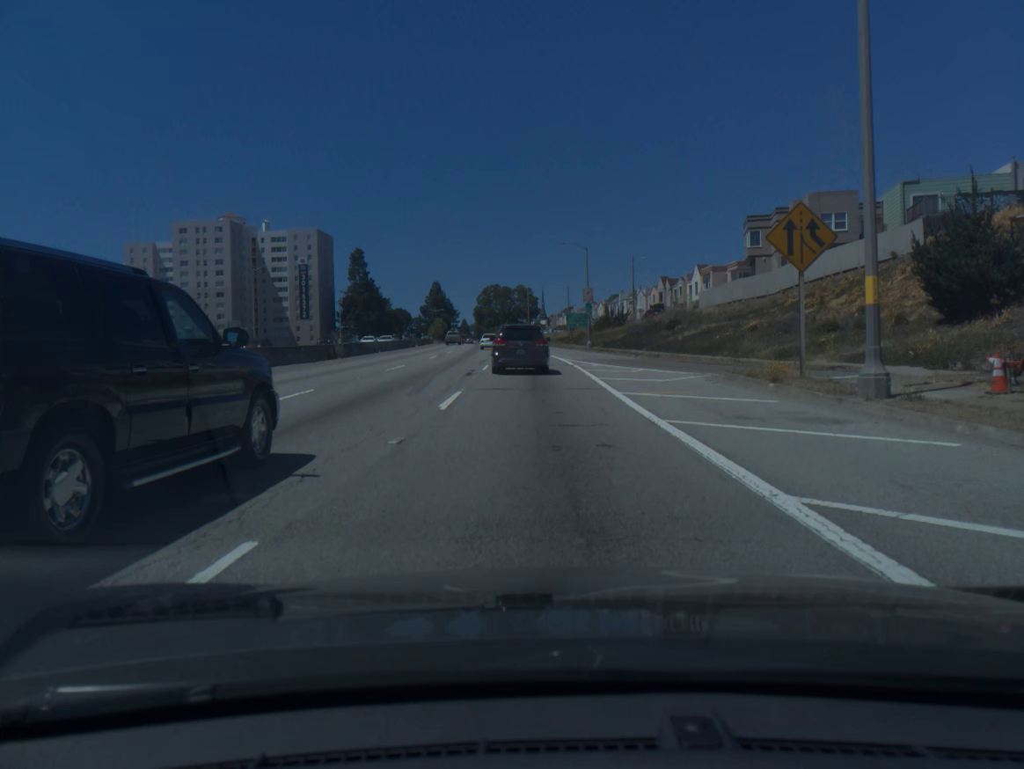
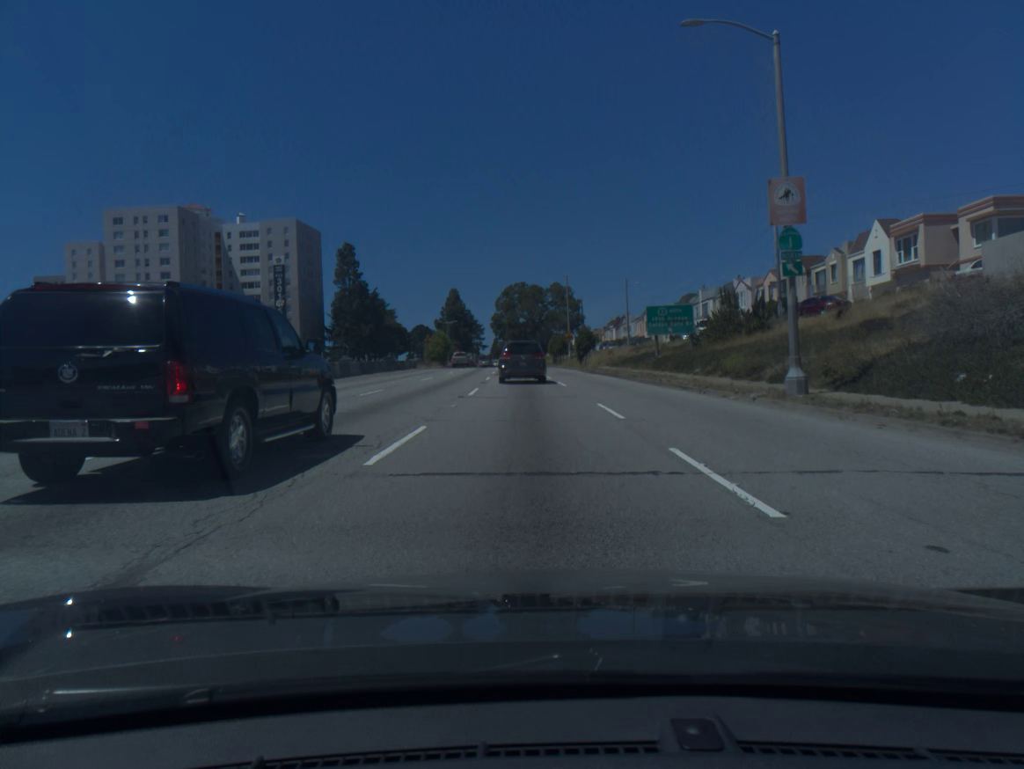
(-1.0, +50.6) m; -2°
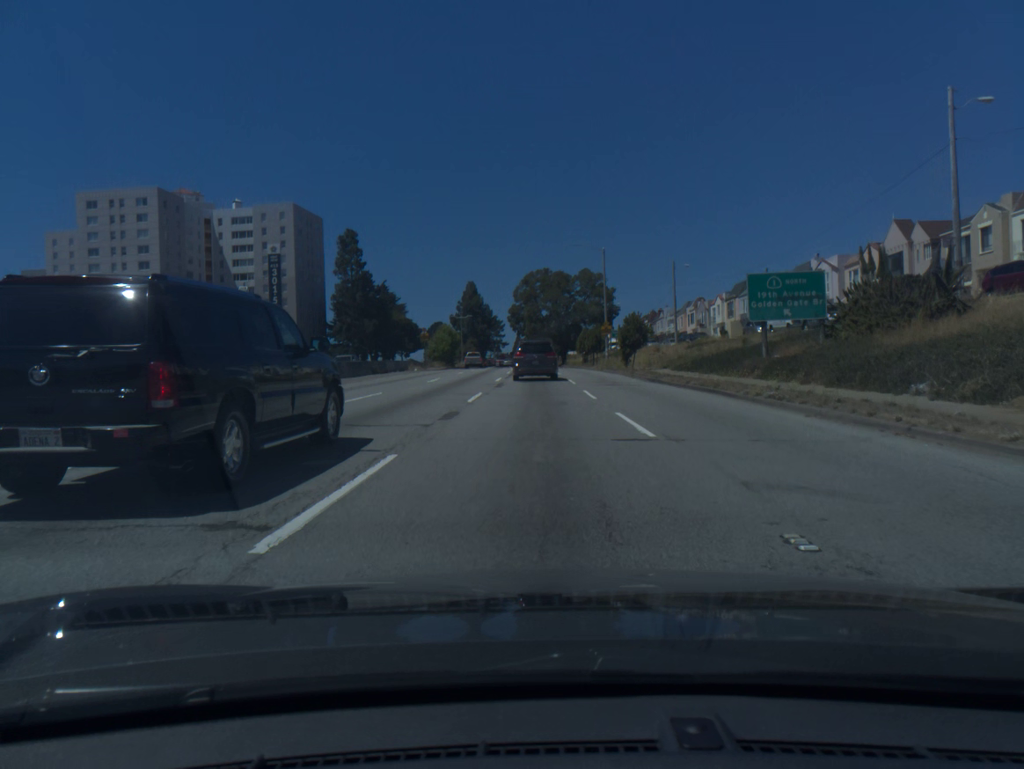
(-0.3, +19.0) m; -2°
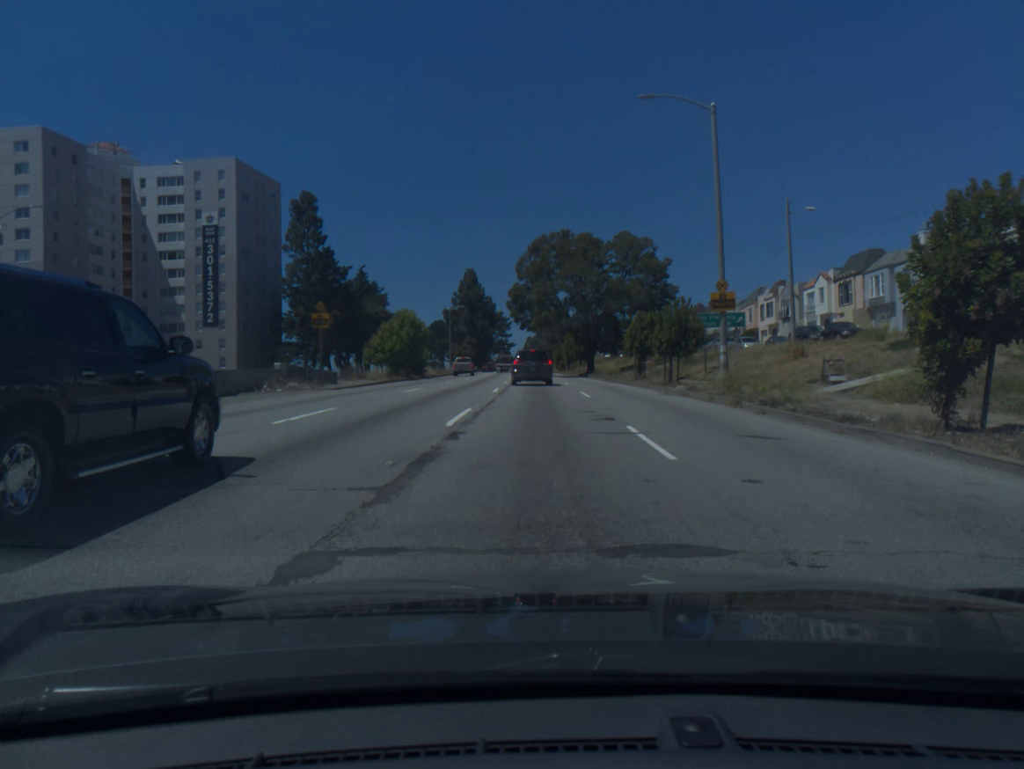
(-0.3, +35.3) m; -1°
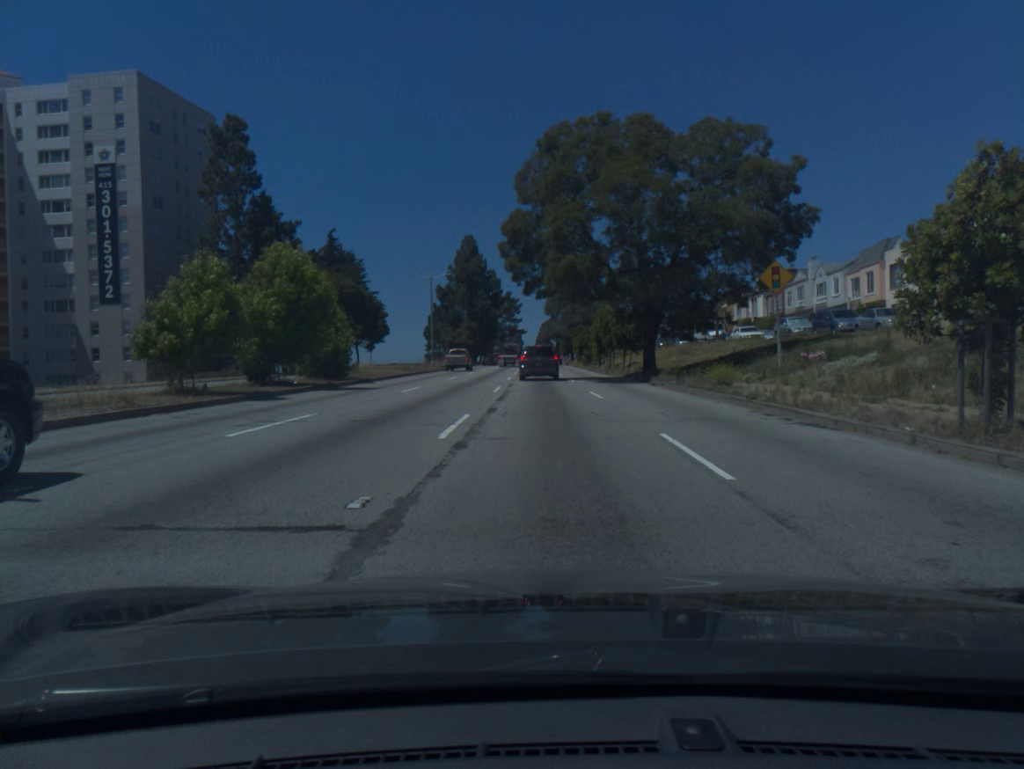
(-0.3, +31.8) m; -1°
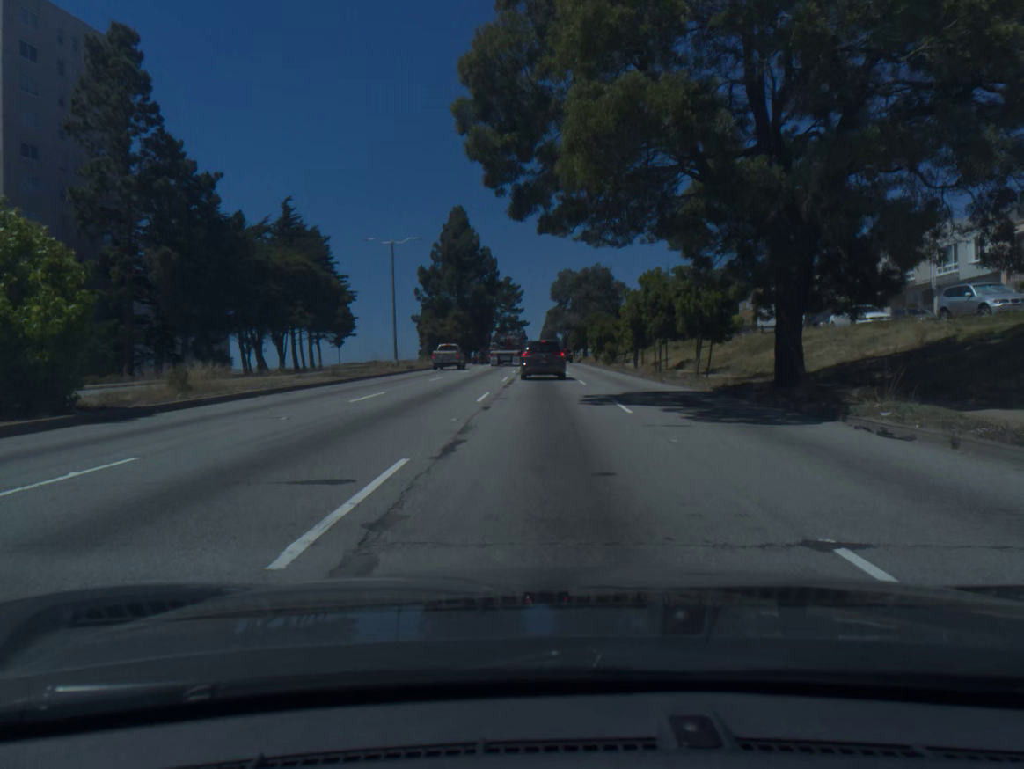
(-0.1, +22.1) m; 0°
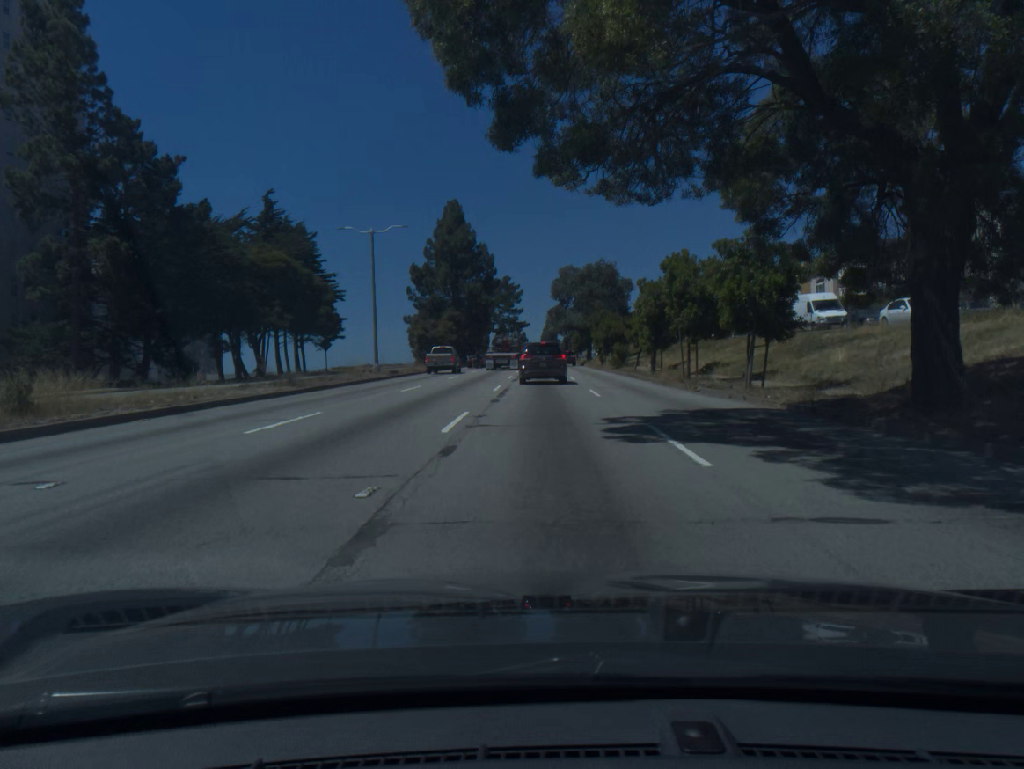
(0.0, +7.0) m; 0°
